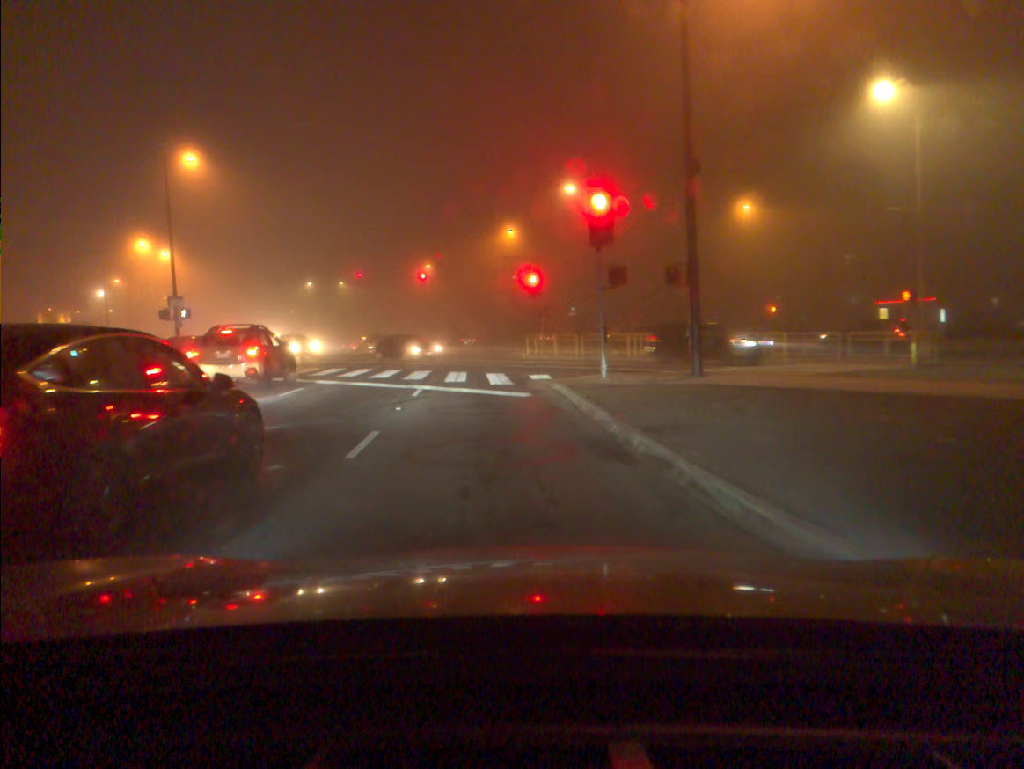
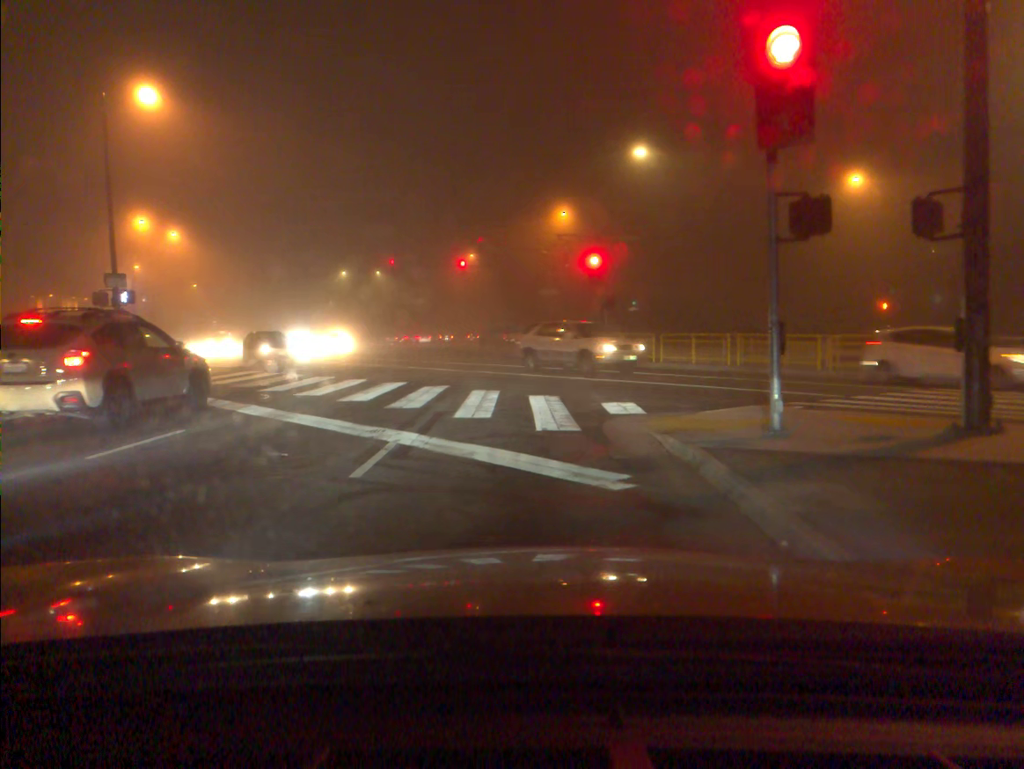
(-0.3, +9.7) m; -3°
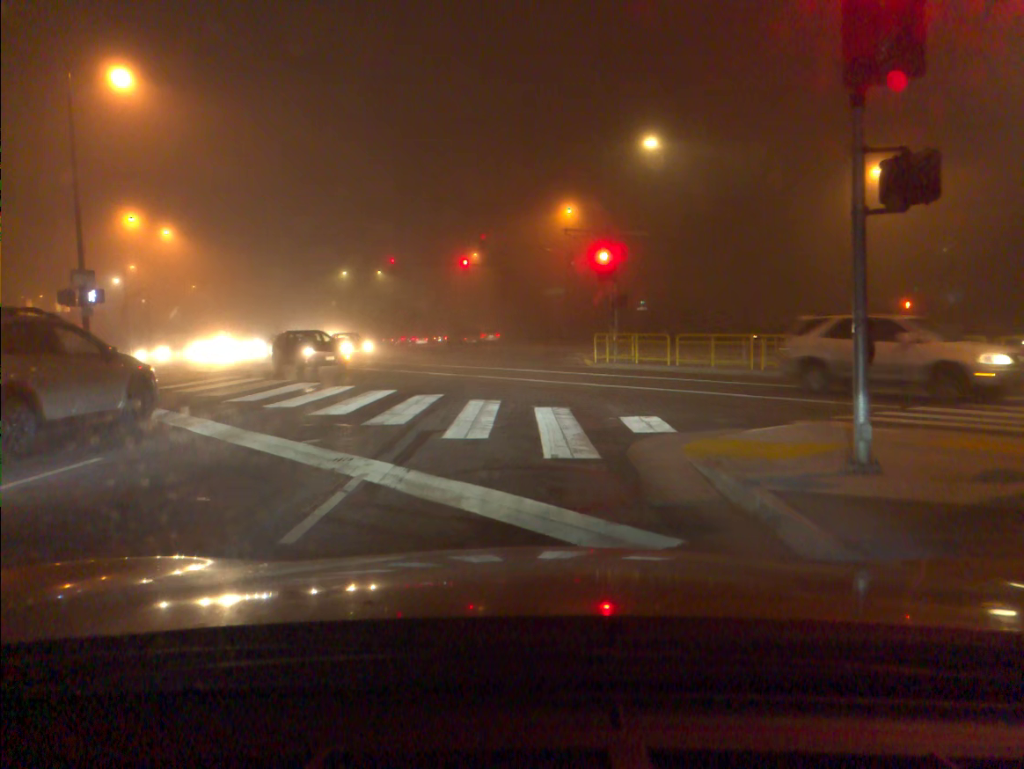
(0.0, +2.2) m; 0°
